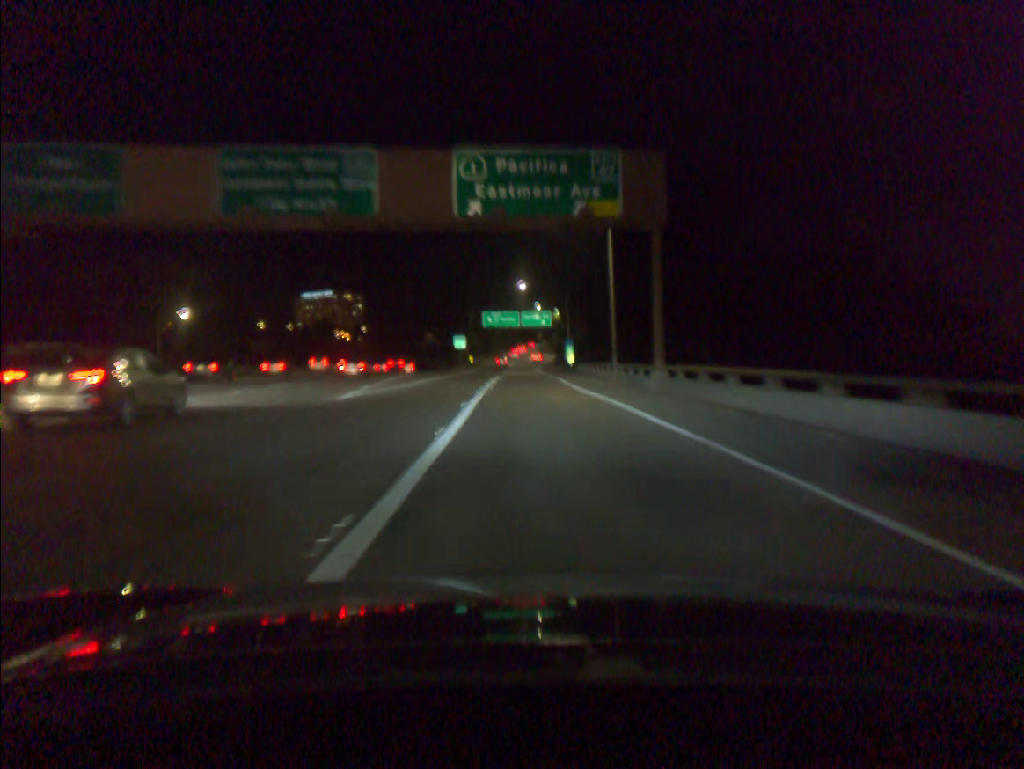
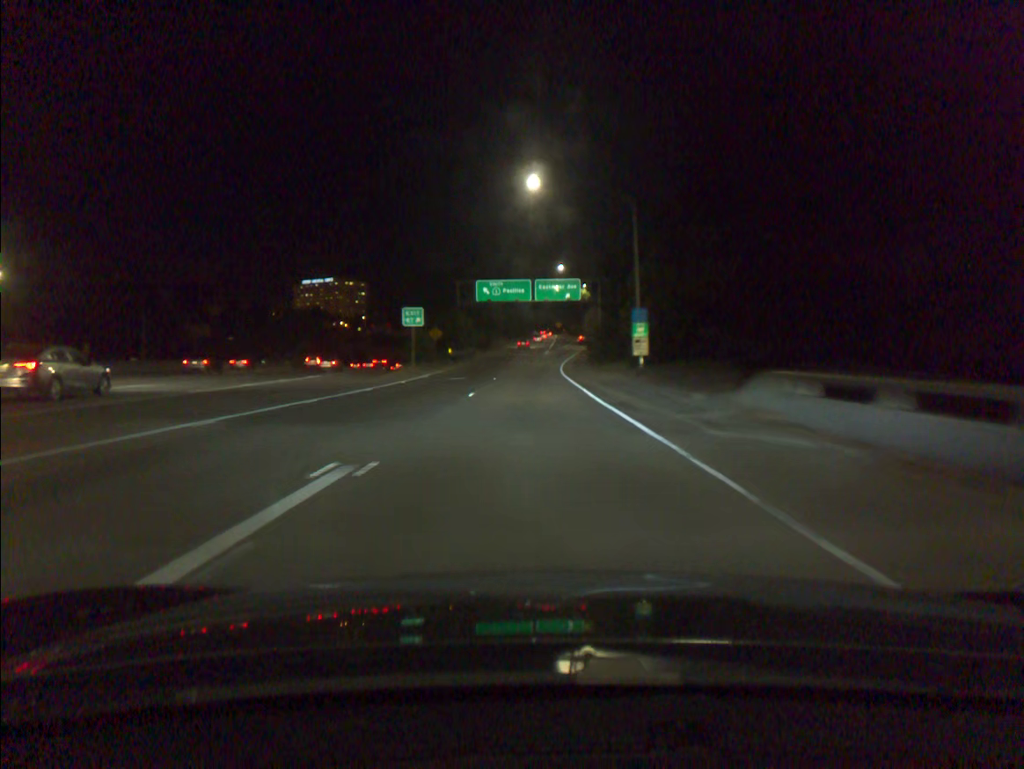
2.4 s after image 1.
(-0.6, +50.0) m; -1°
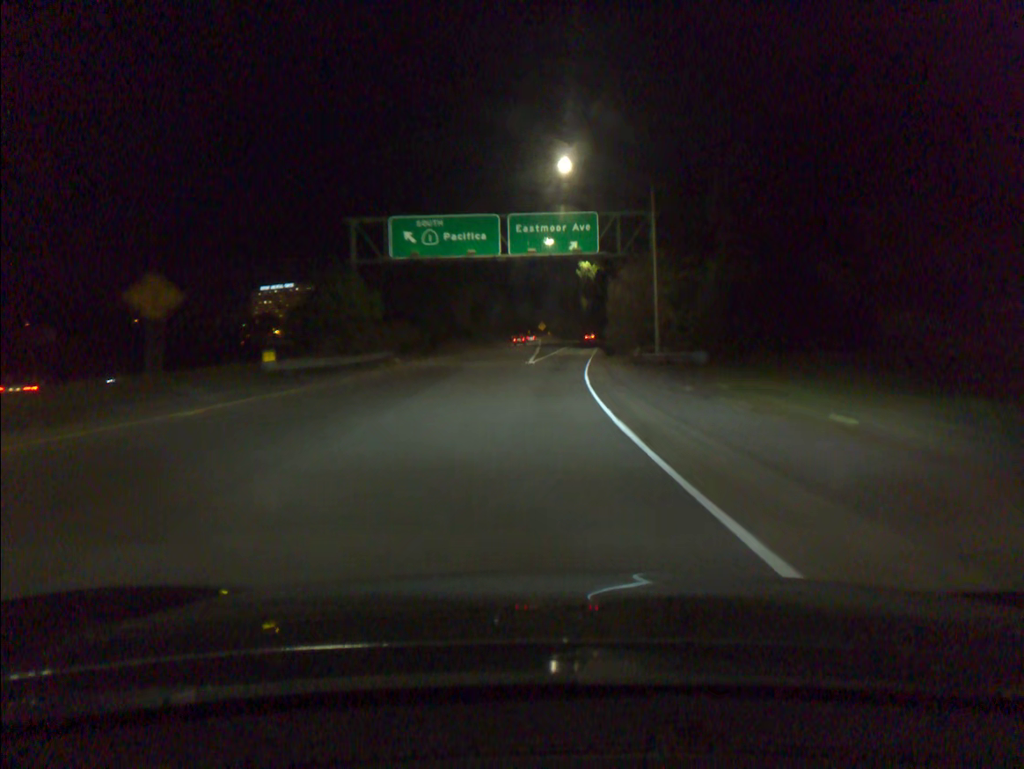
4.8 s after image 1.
(+0.3, +48.3) m; +1°
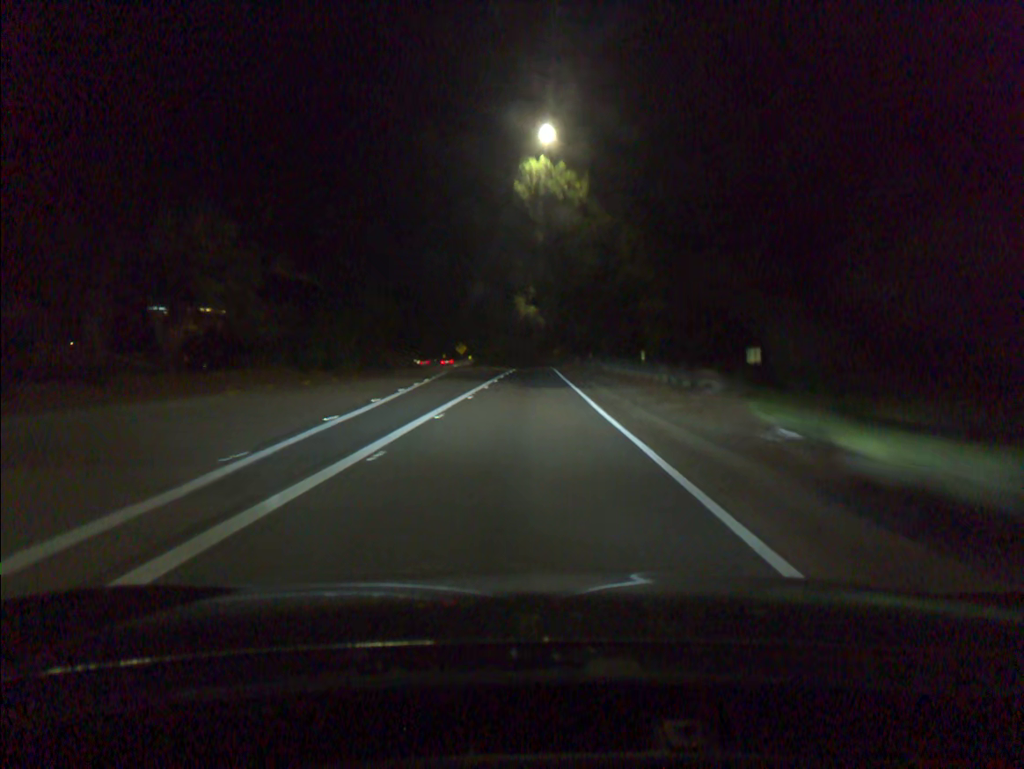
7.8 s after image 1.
(+2.4, +54.9) m; +5°
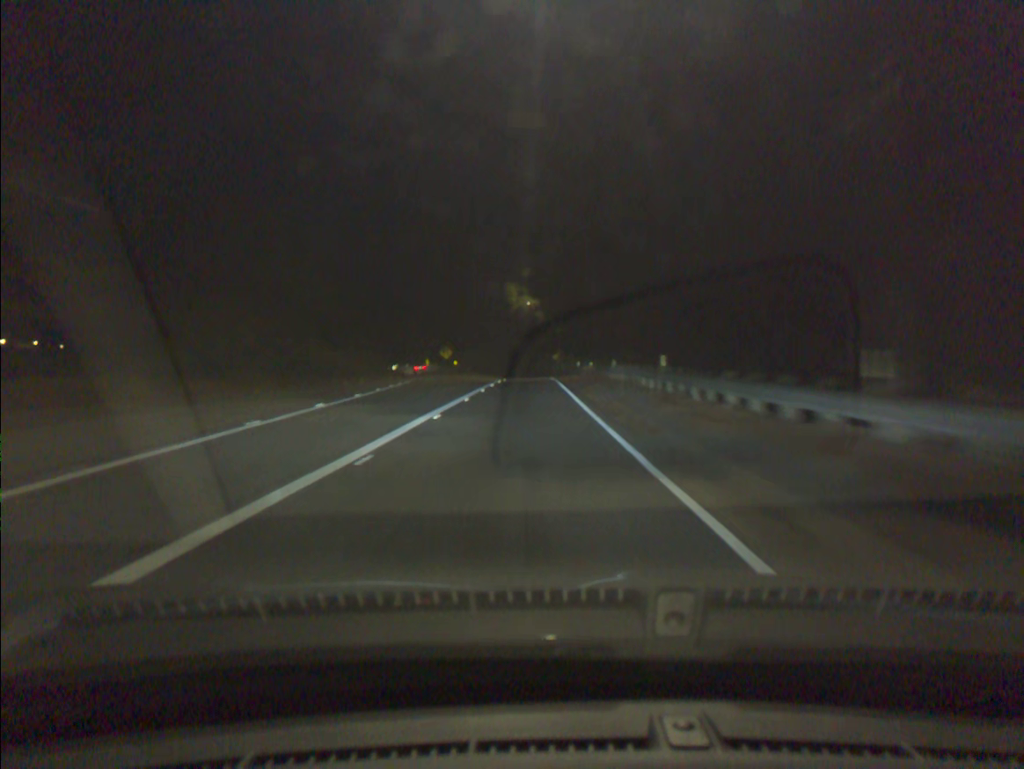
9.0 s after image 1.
(+0.1, +20.8) m; 0°
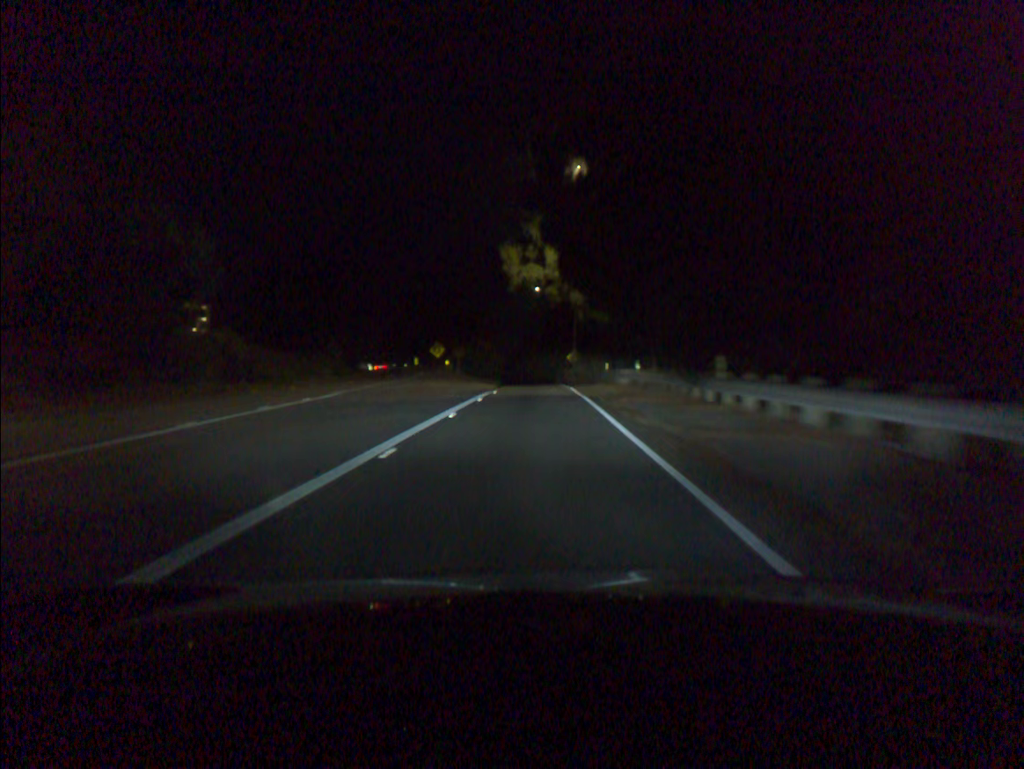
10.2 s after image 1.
(-0.1, +21.2) m; 0°
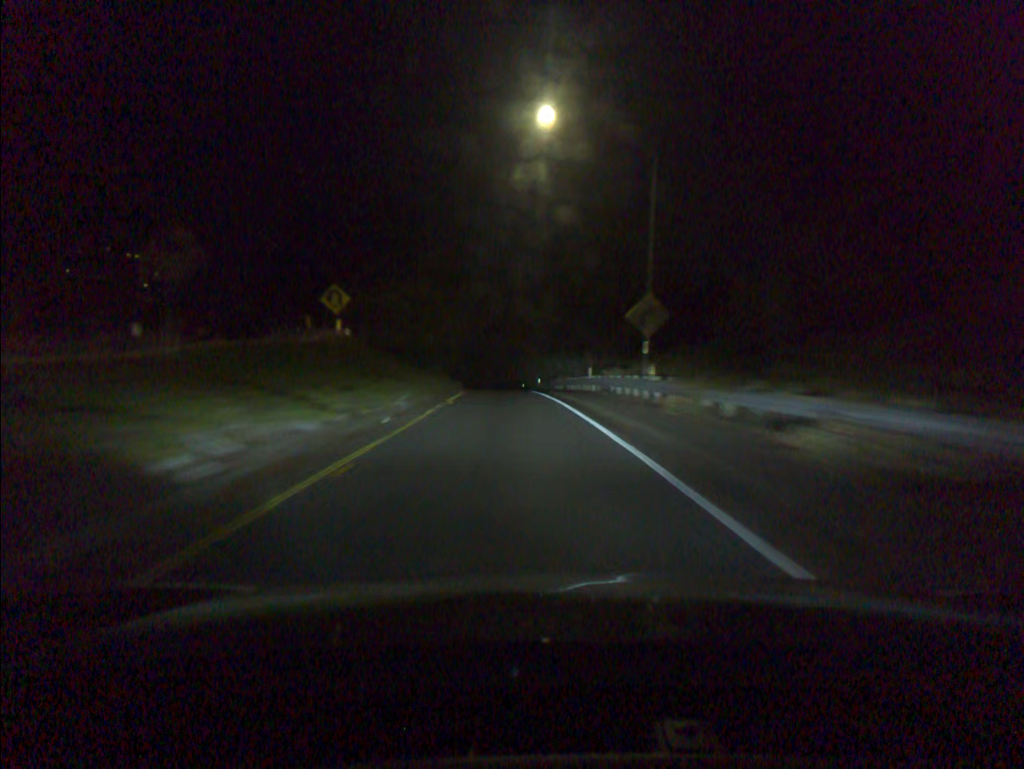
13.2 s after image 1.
(+0.3, +55.2) m; 0°
